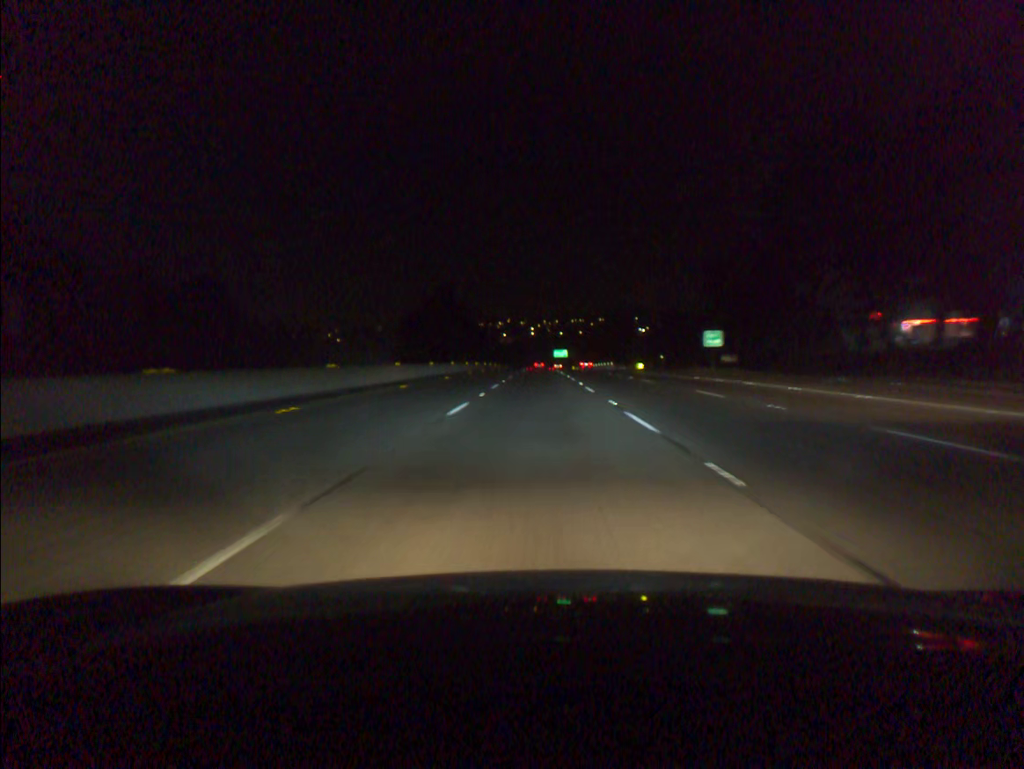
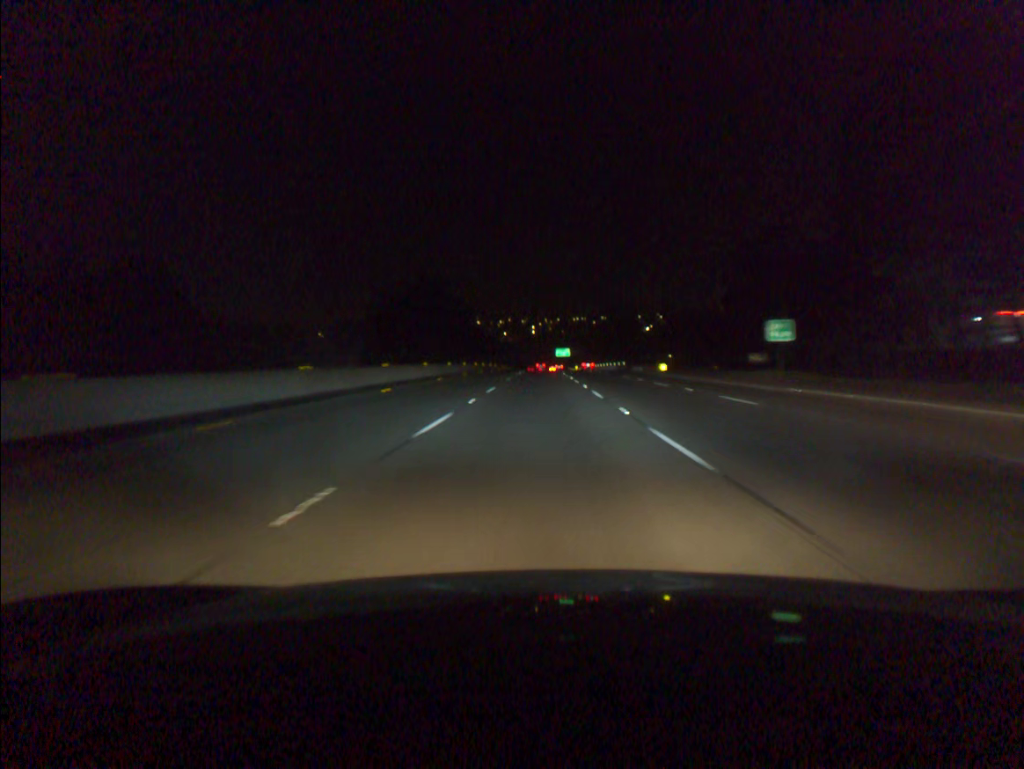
(0.0, +18.4) m; 0°
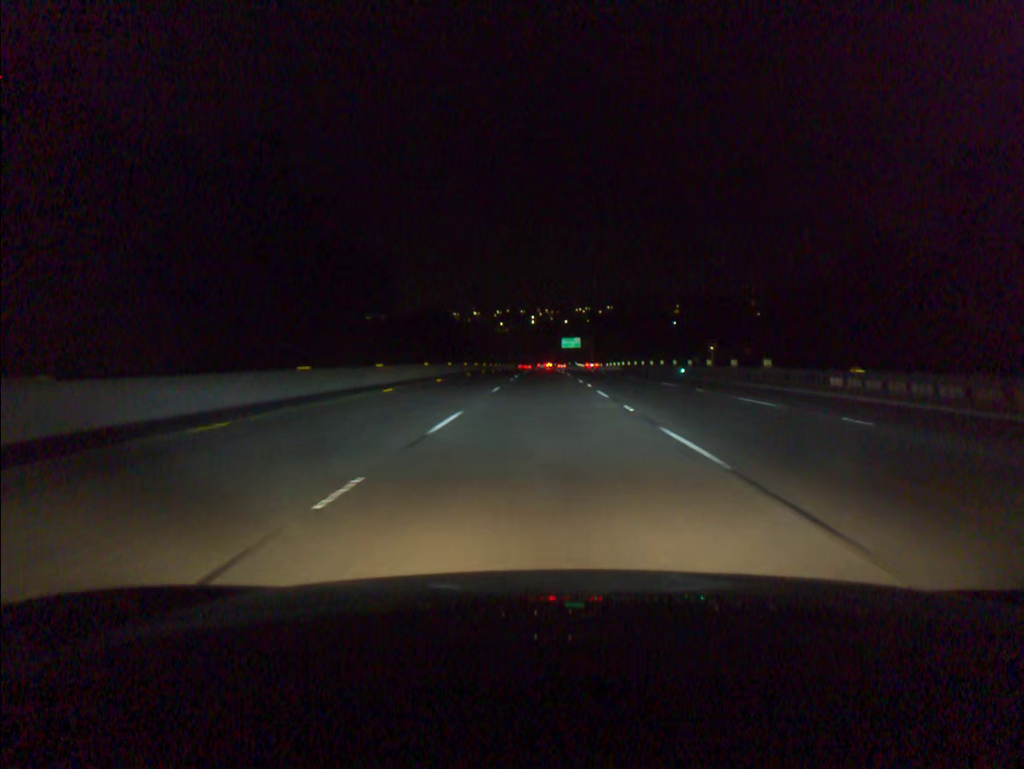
(-0.2, +73.5) m; 0°
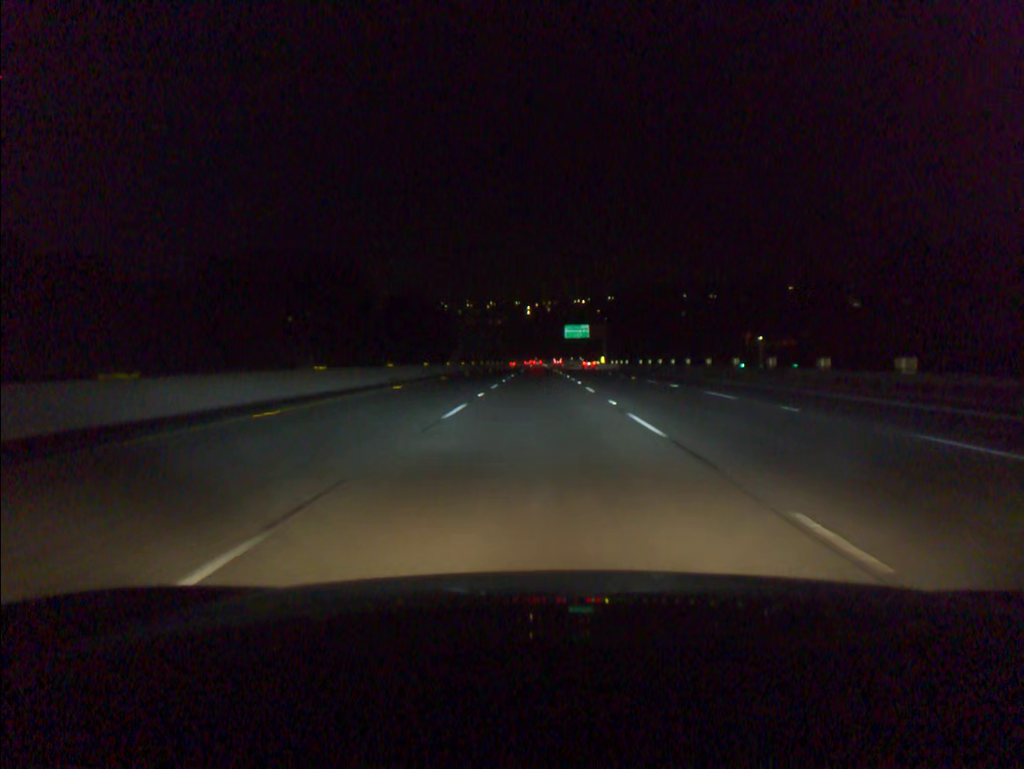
(+0.2, +55.2) m; 0°
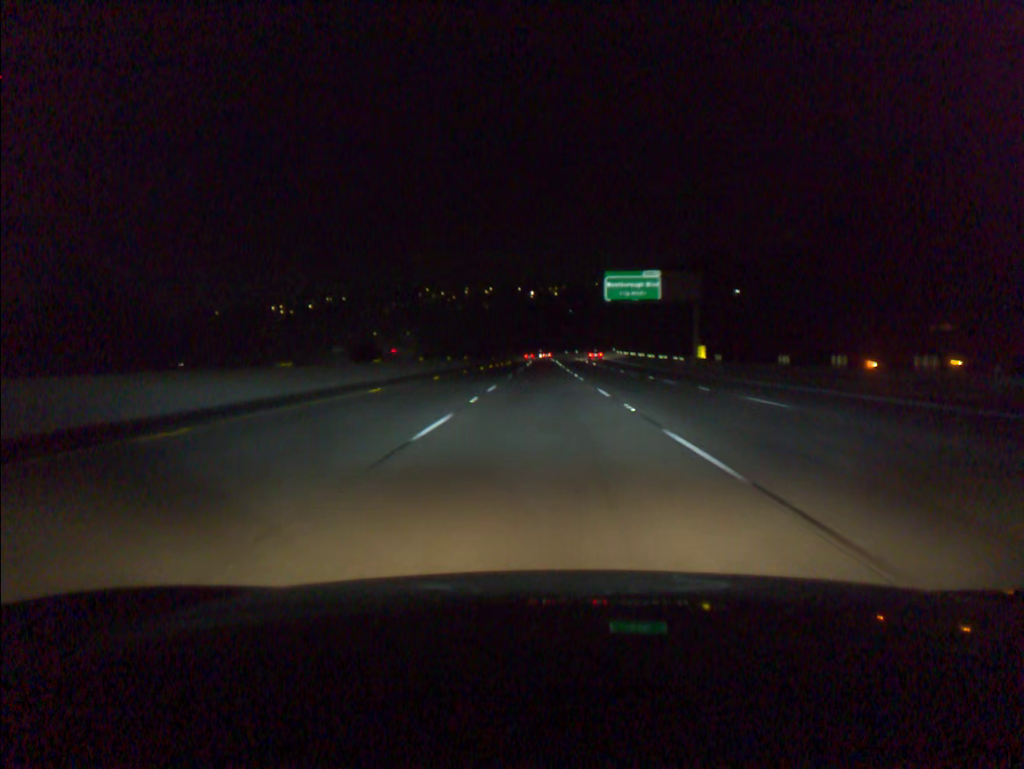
(-0.3, +92.2) m; 0°
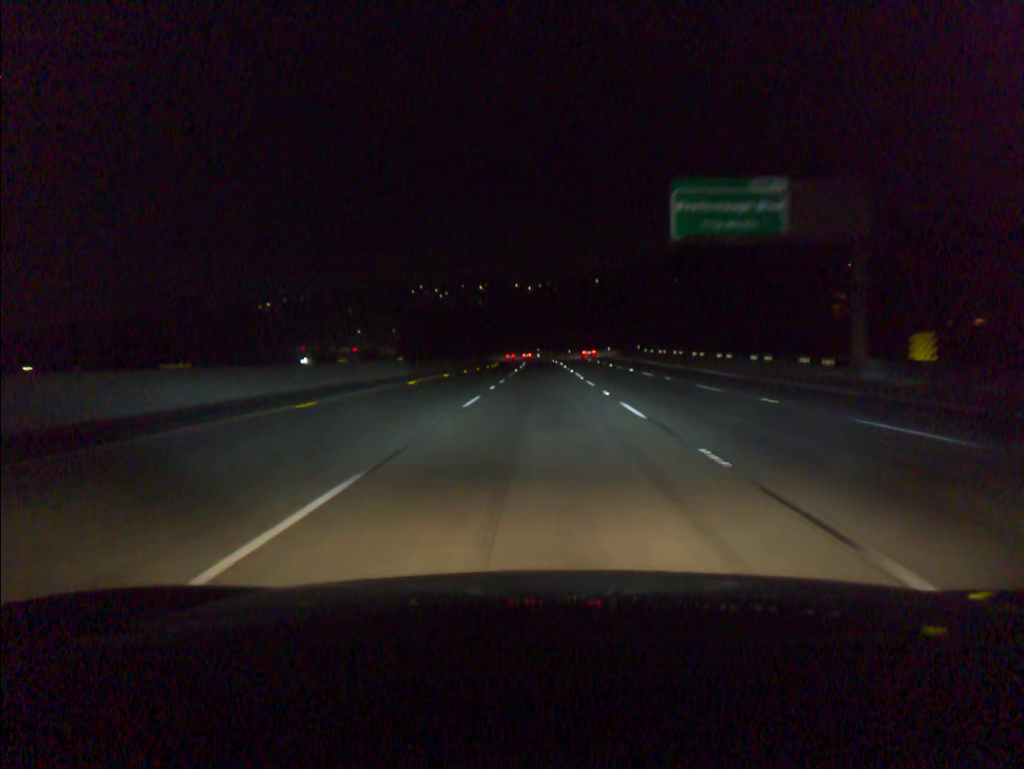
(0.0, +36.8) m; 0°
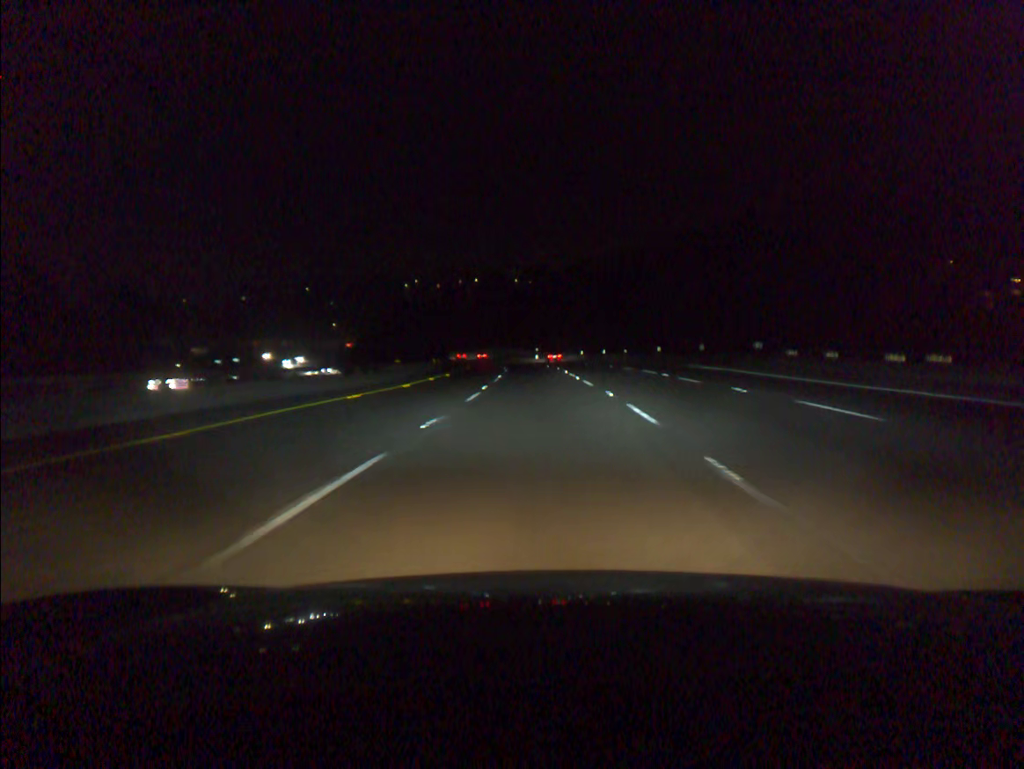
(+0.1, +55.1) m; 0°
